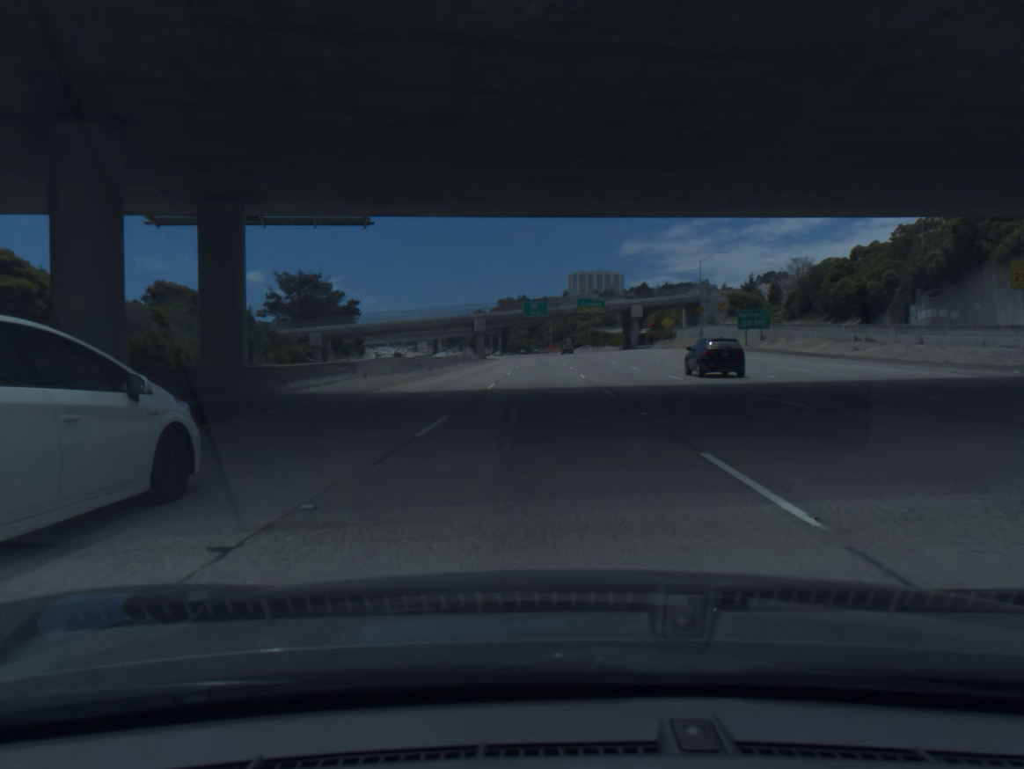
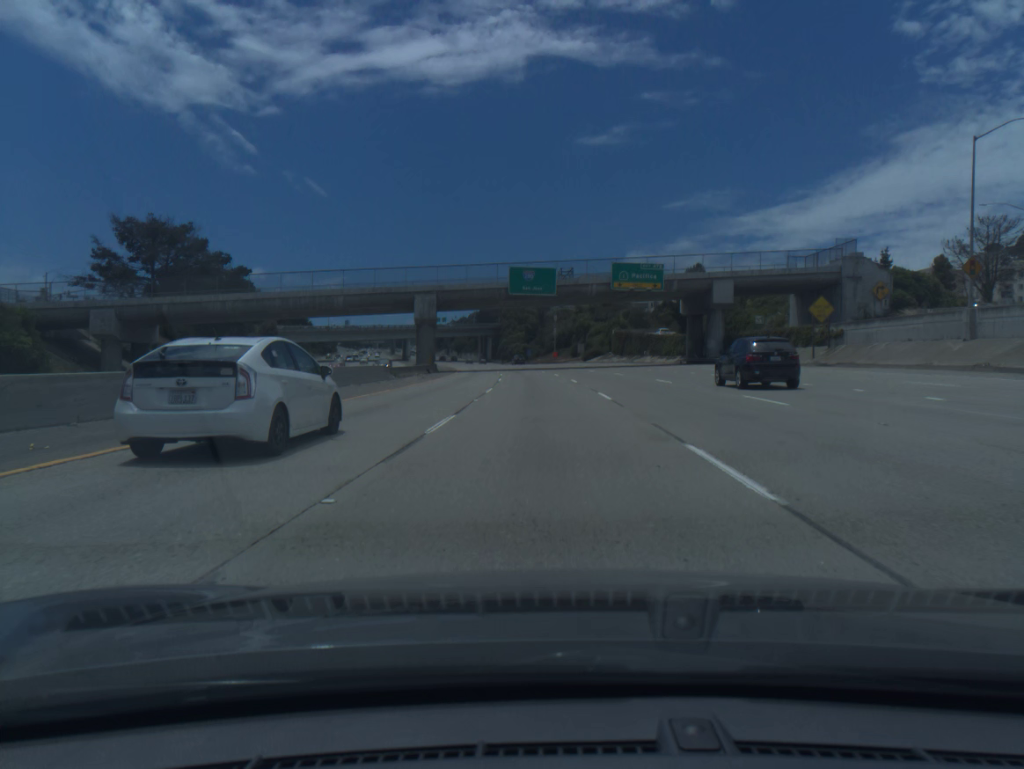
(+0.1, +71.9) m; 0°
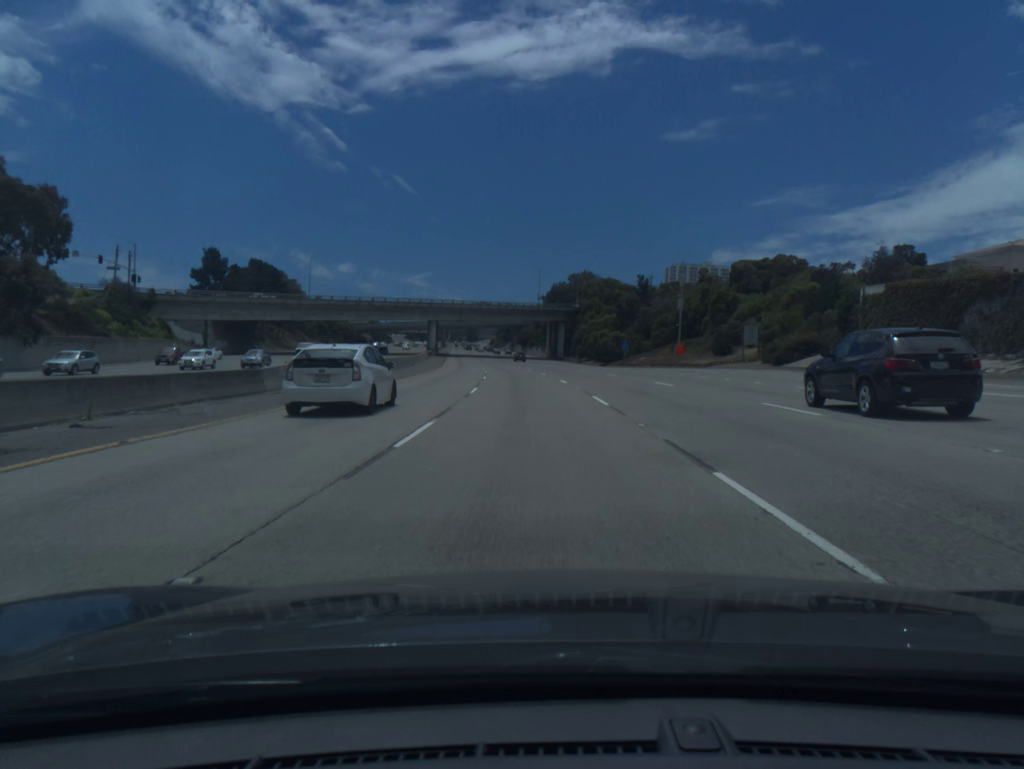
(-3.5, +89.7) m; -6°
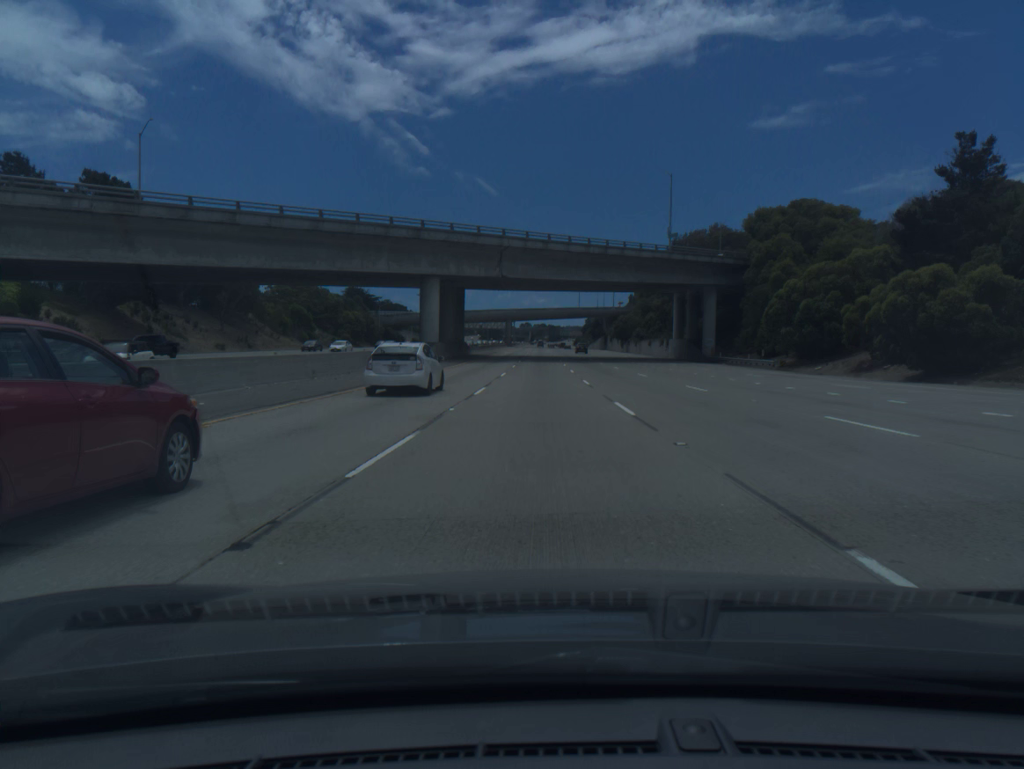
(-5.3, +90.4) m; -6°
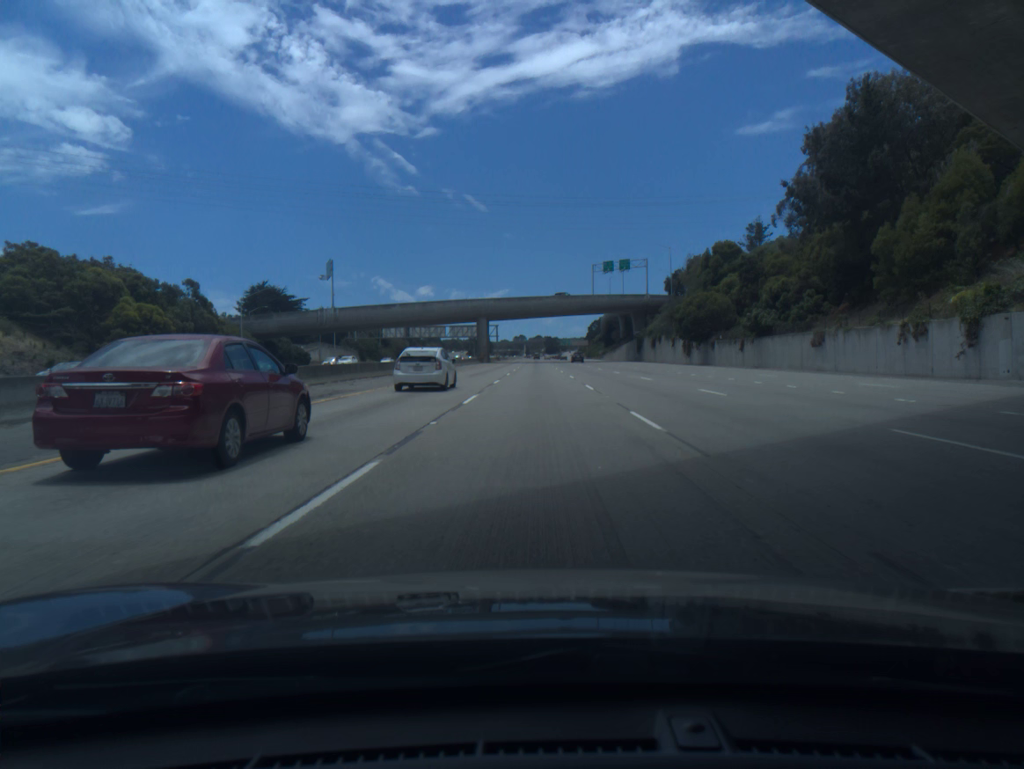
(-0.3, +90.5) m; 0°
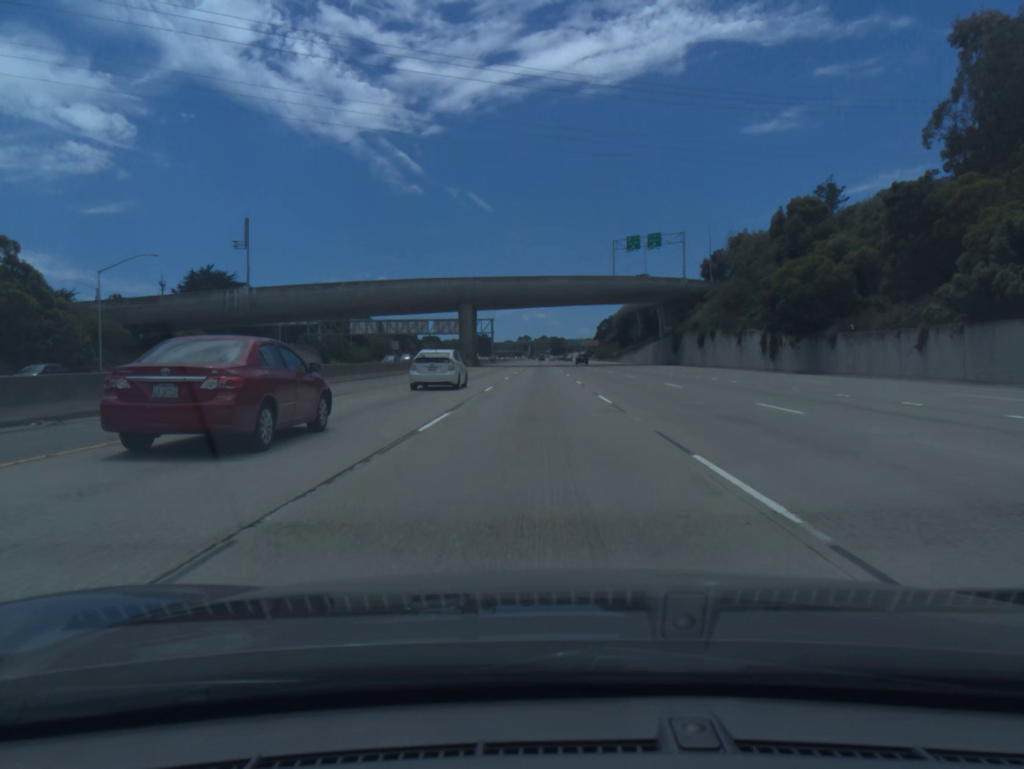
(-0.1, +36.1) m; 0°
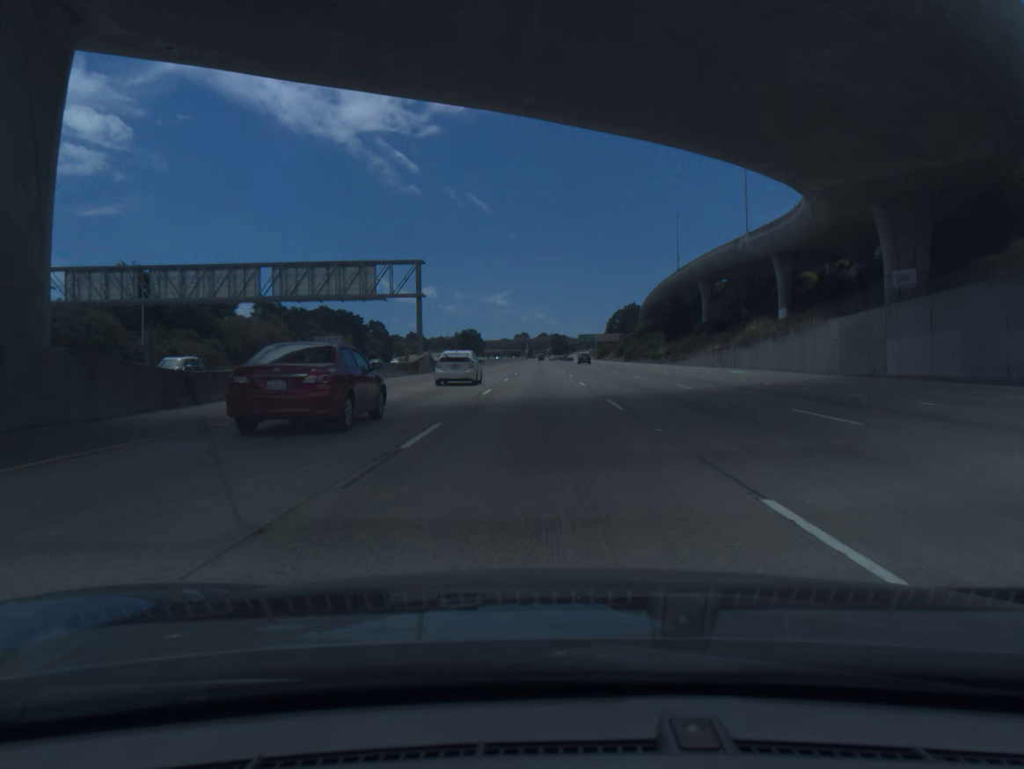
(-0.2, +90.5) m; 0°
